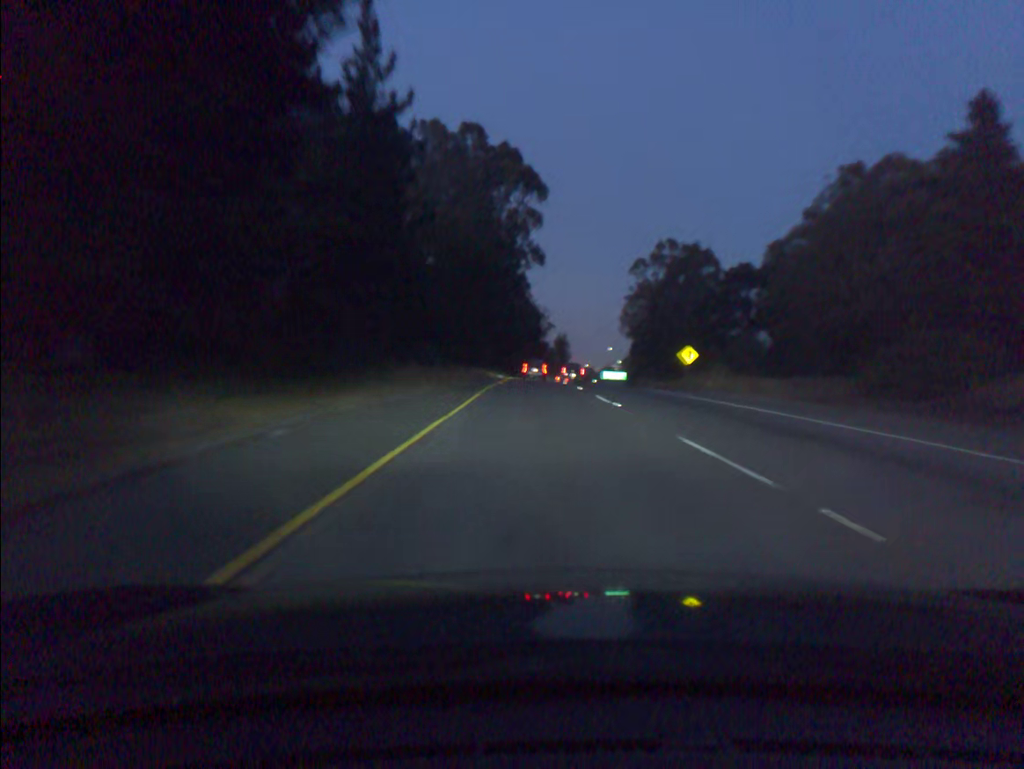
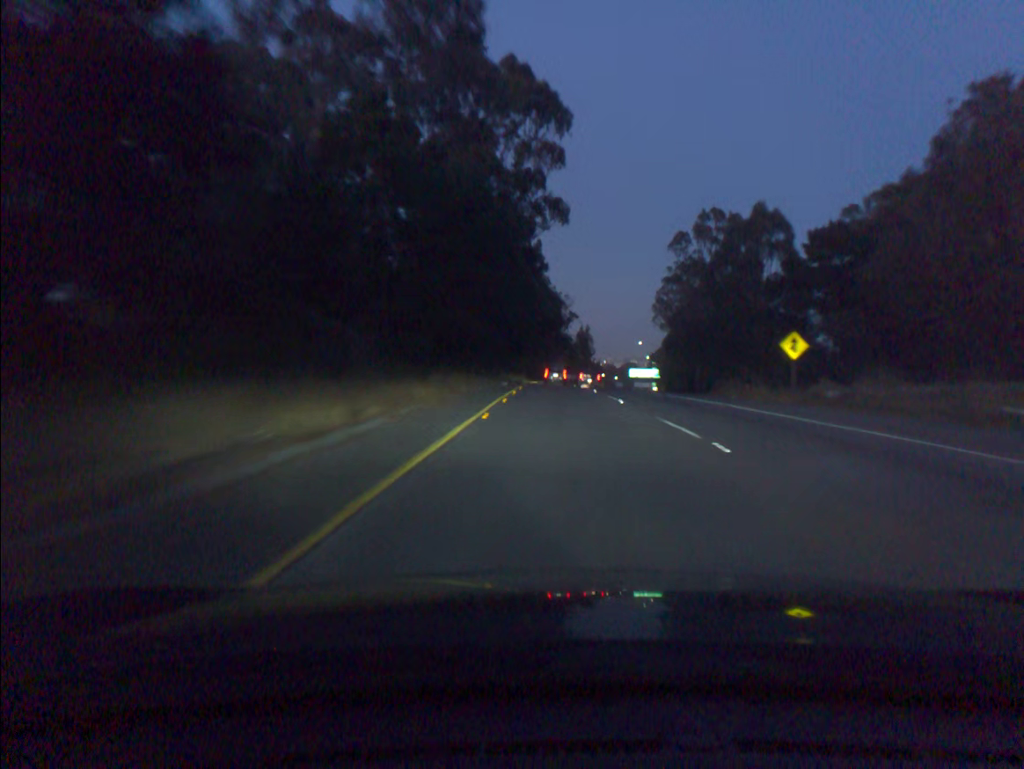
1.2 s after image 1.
(-0.4, +24.2) m; -1°
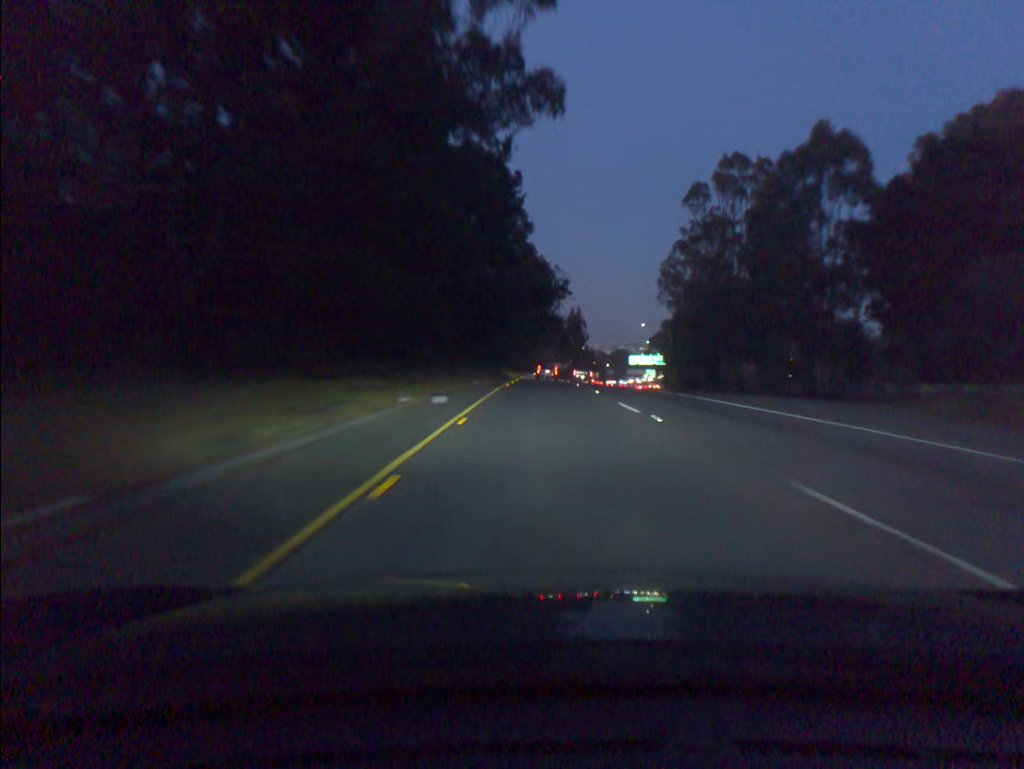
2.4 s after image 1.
(+0.2, +24.5) m; +1°
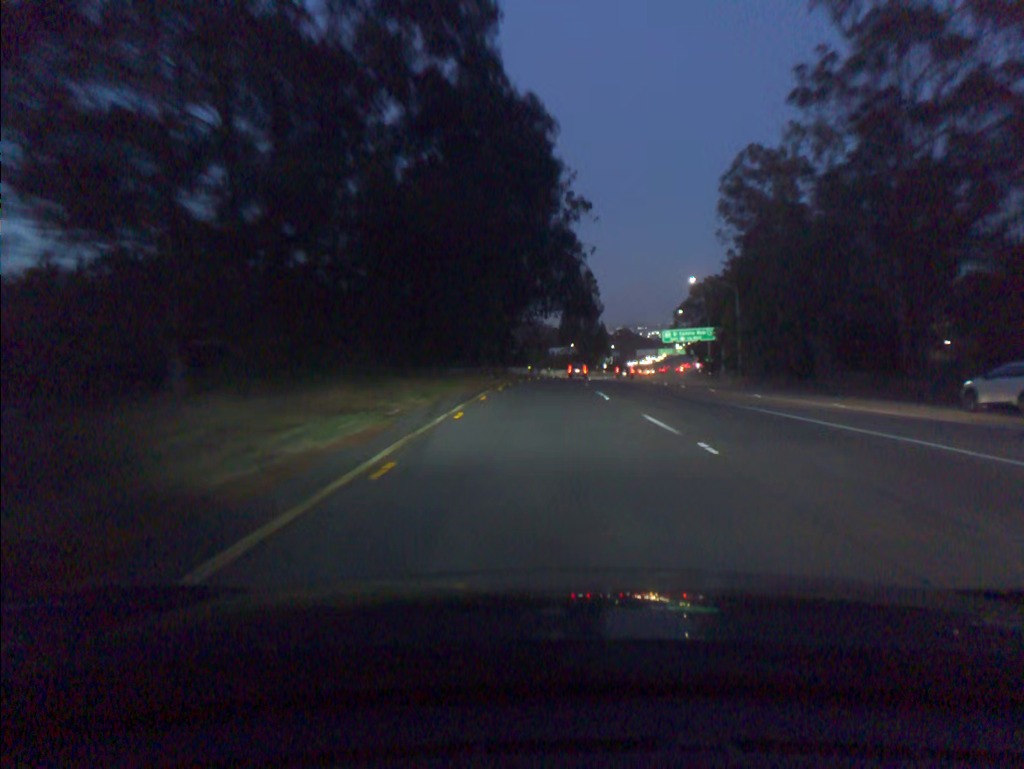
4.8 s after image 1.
(0.0, +50.6) m; 0°
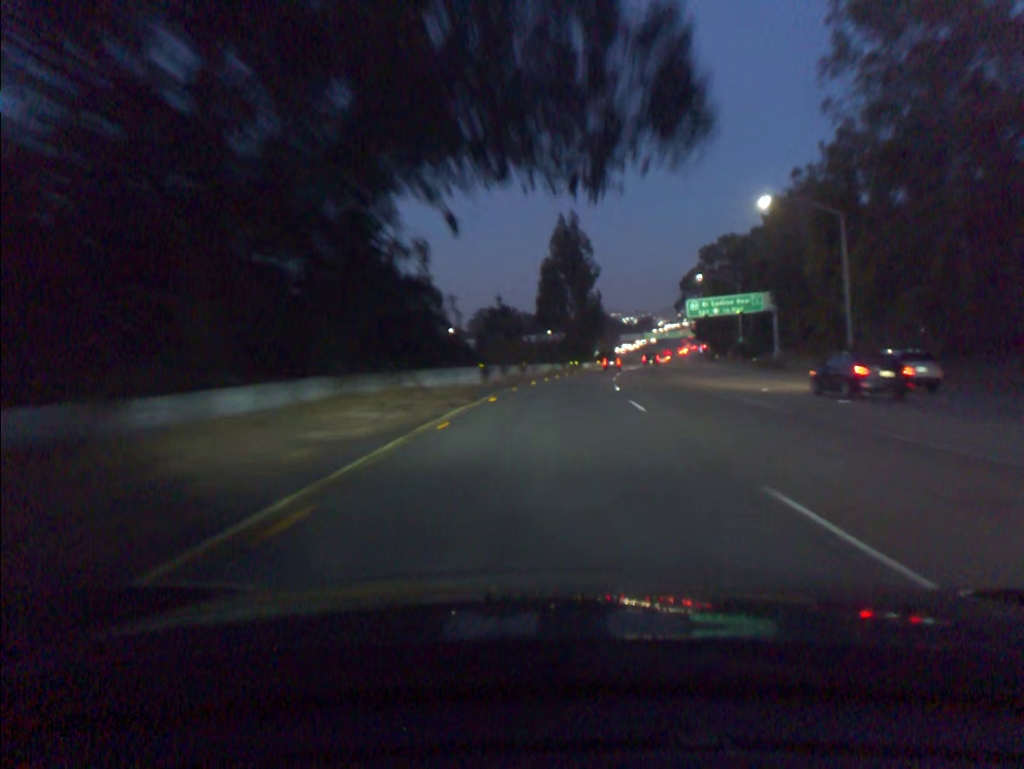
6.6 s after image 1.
(+0.3, +39.8) m; +2°
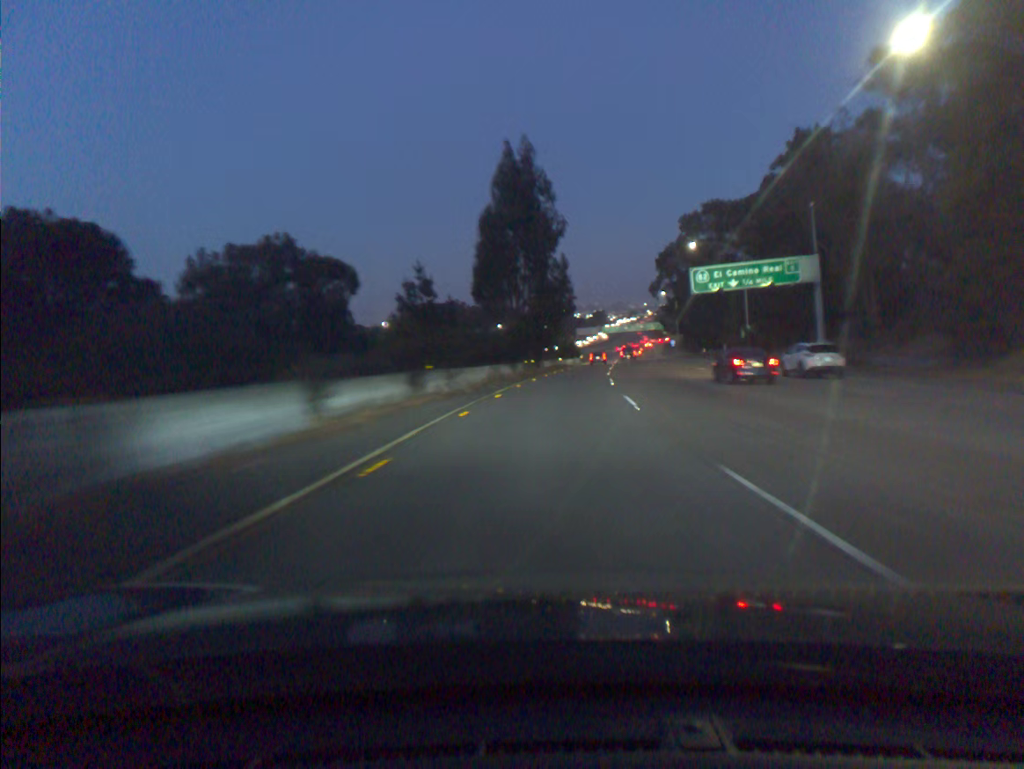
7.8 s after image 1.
(+0.8, +27.6) m; +3°
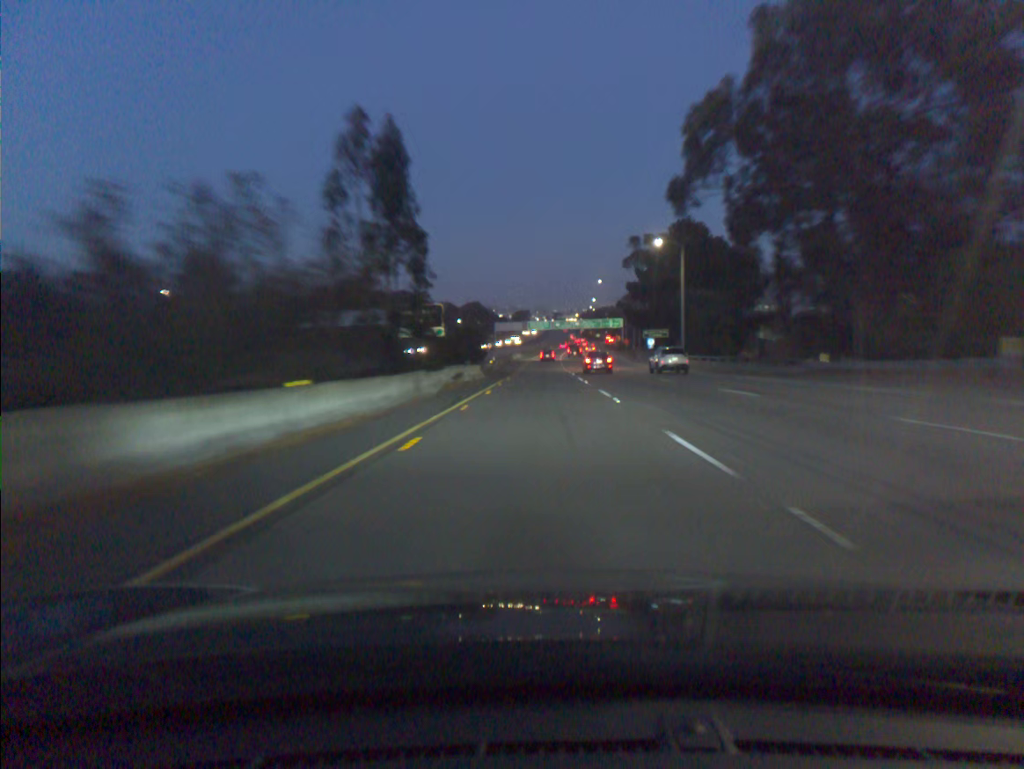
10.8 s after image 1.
(+4.6, +72.5) m; +6°
